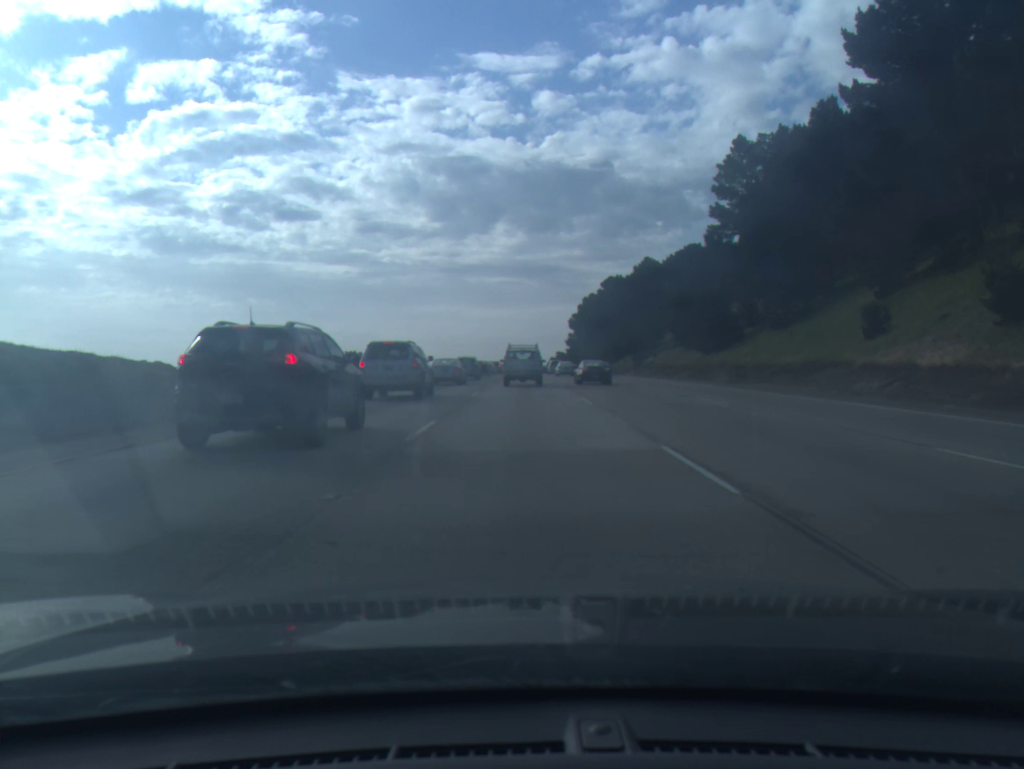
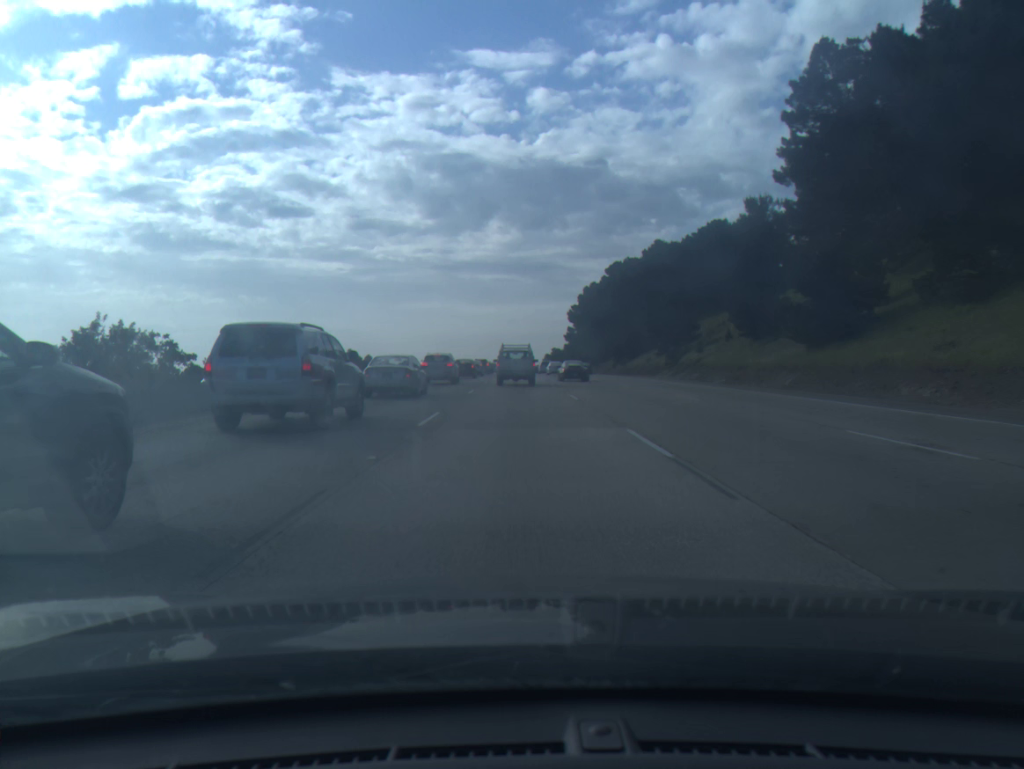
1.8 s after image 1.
(+0.1, +26.8) m; +1°
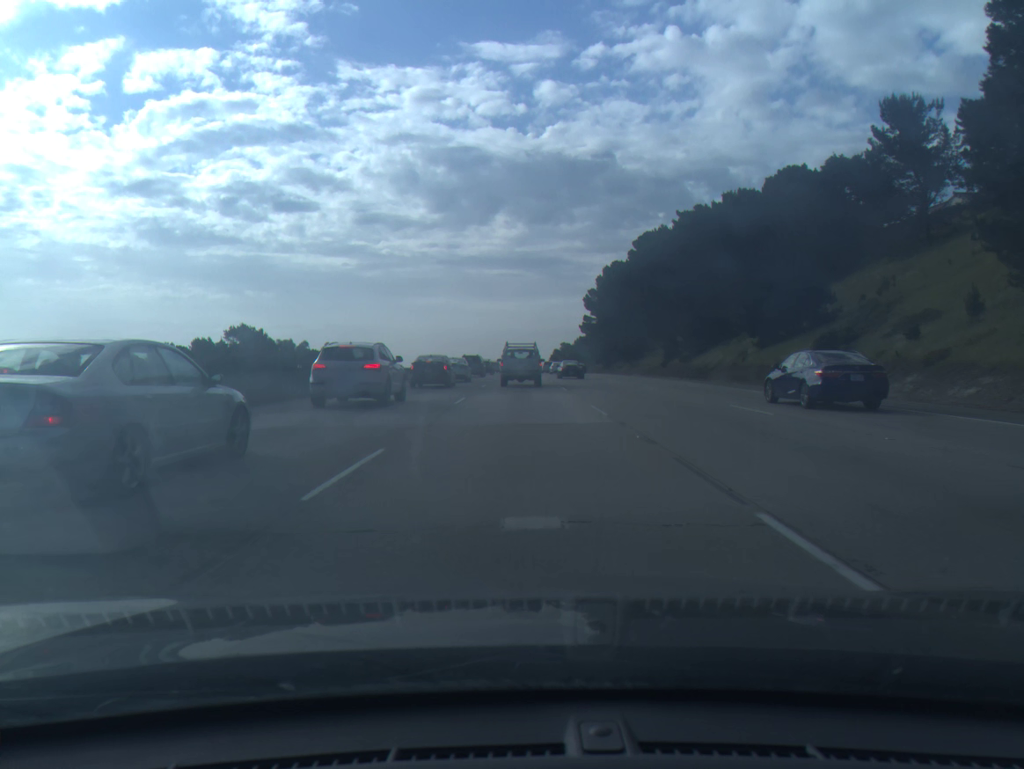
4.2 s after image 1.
(-0.1, +36.7) m; 0°
